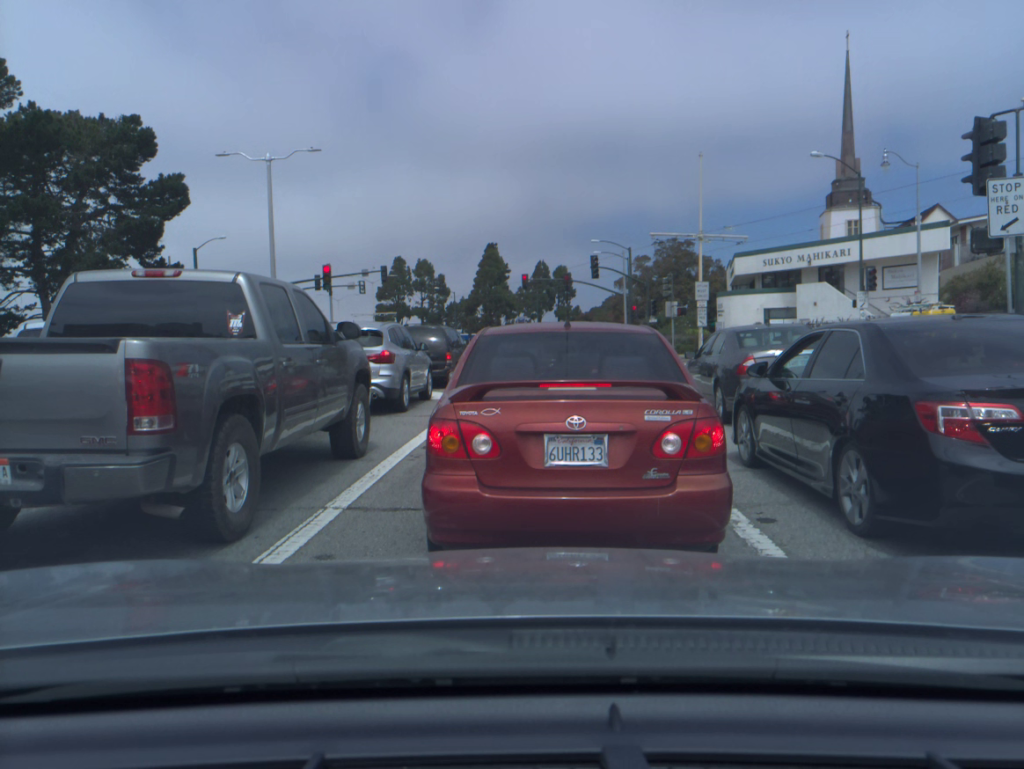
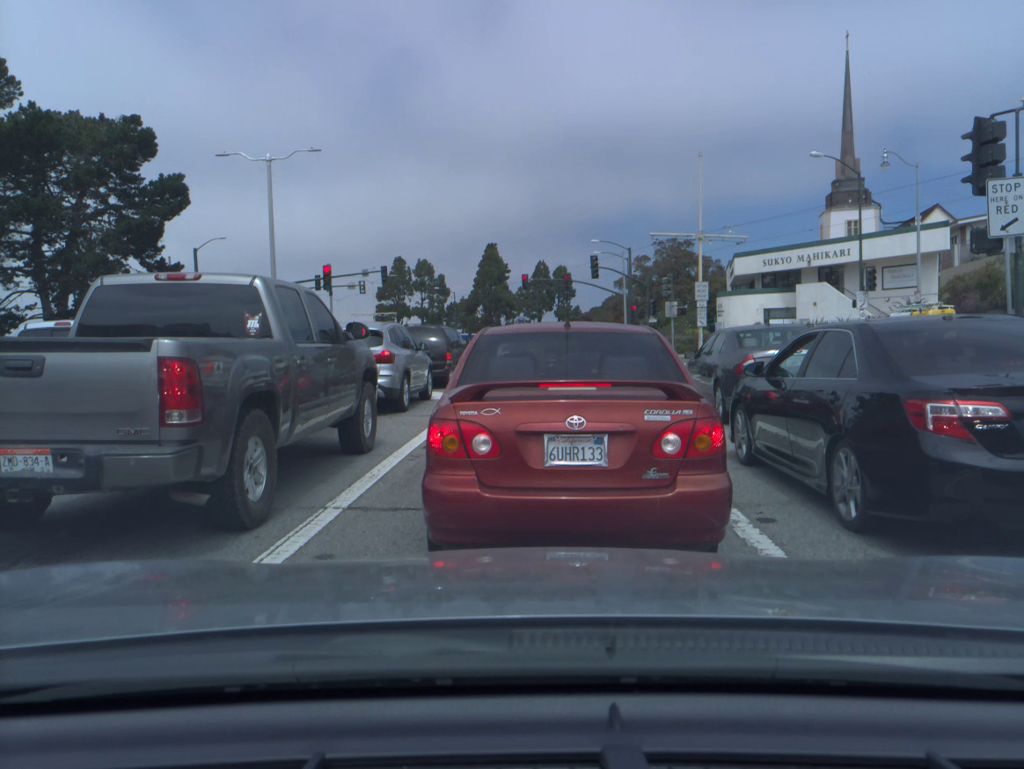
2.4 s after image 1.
(0.0, 0.0) m; 0°
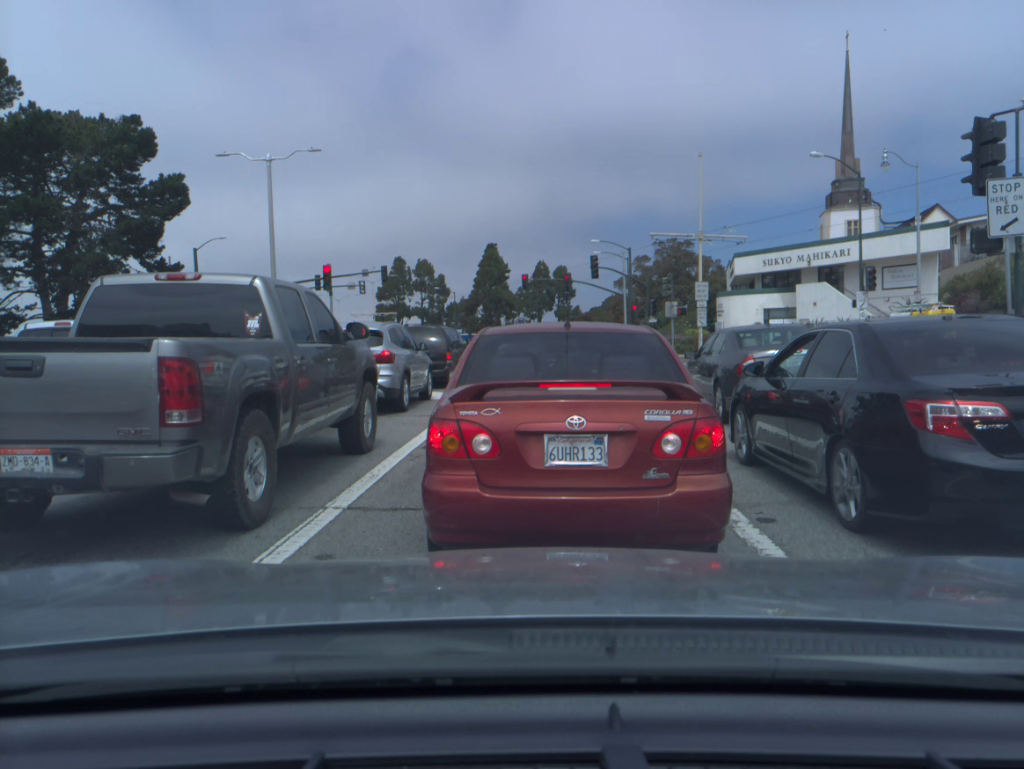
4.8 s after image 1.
(0.0, 0.0) m; 0°
